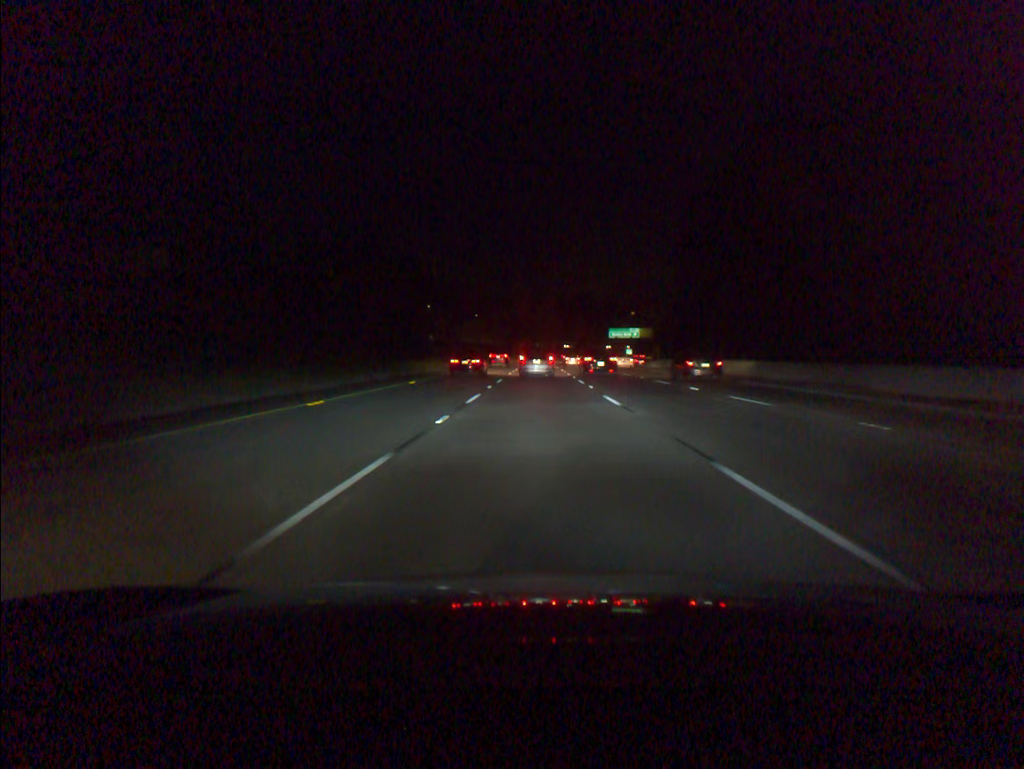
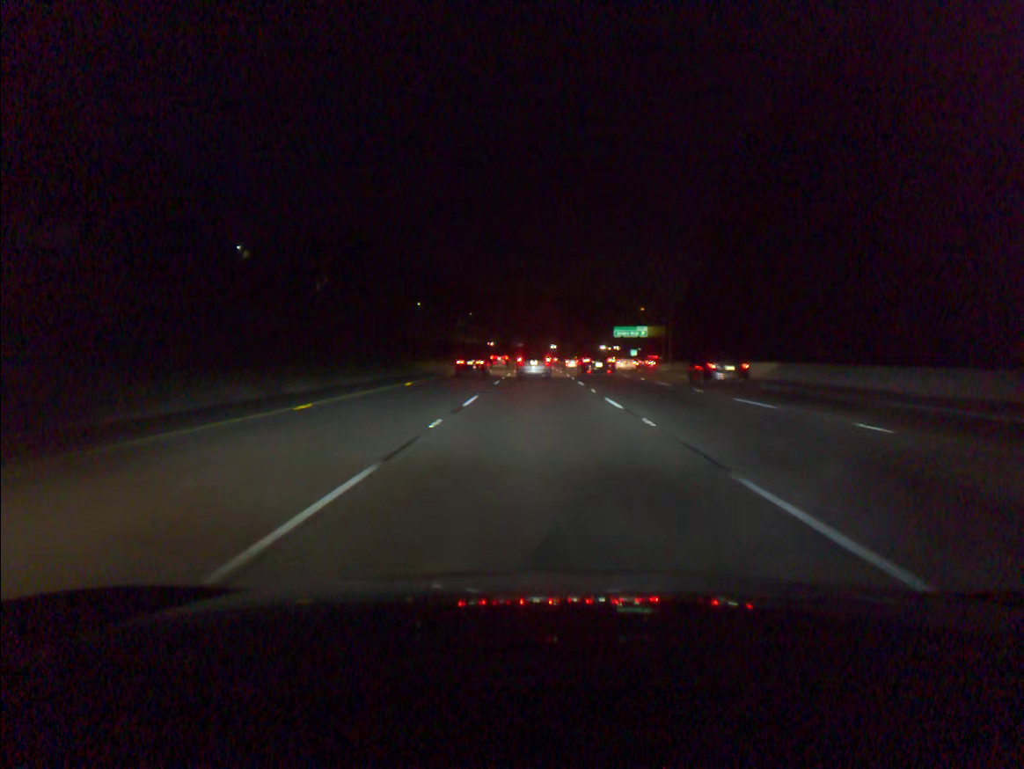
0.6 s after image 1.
(0.0, +15.3) m; 0°
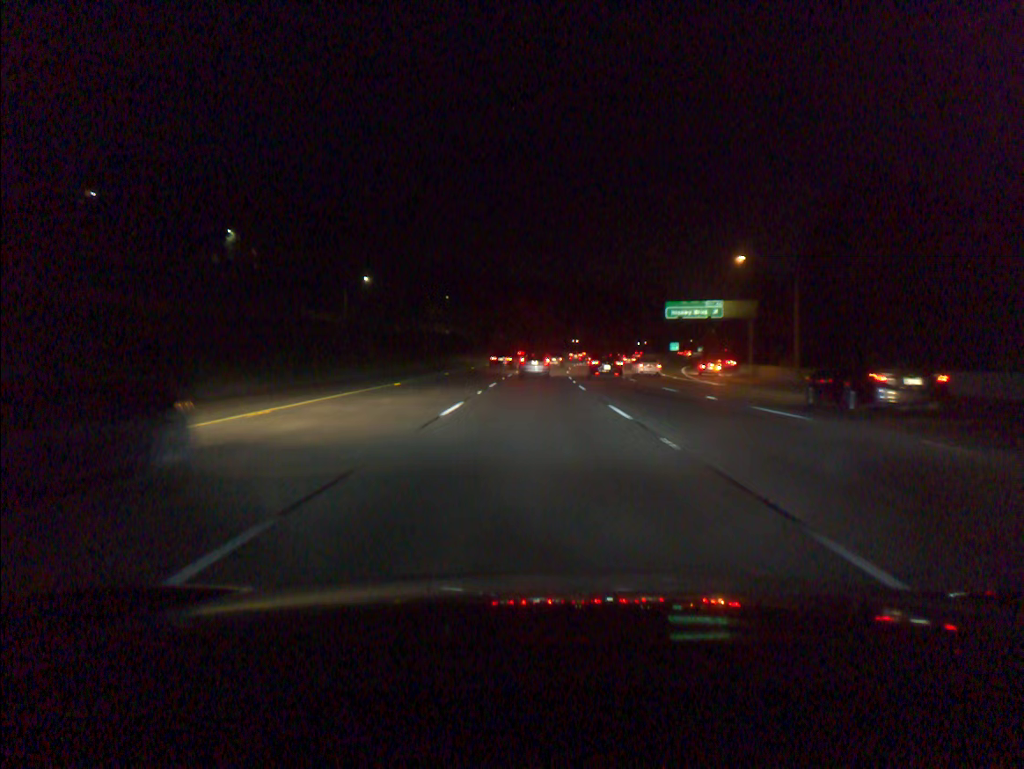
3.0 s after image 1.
(+0.3, +61.1) m; 0°
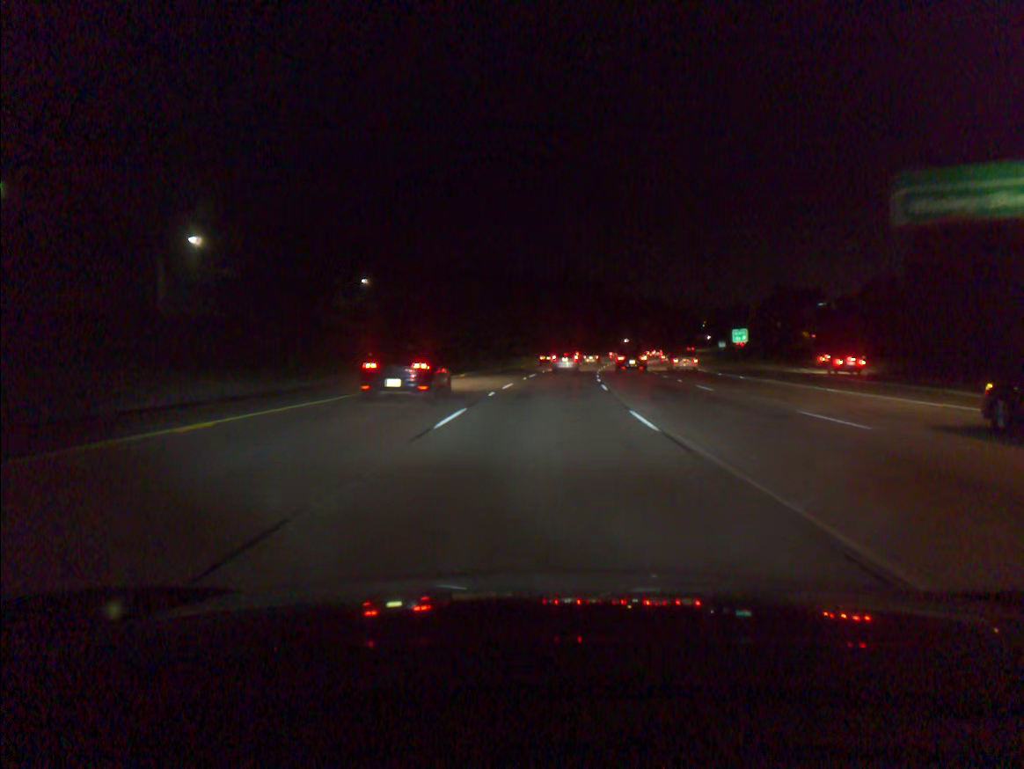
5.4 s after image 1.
(+0.7, +61.1) m; +2°
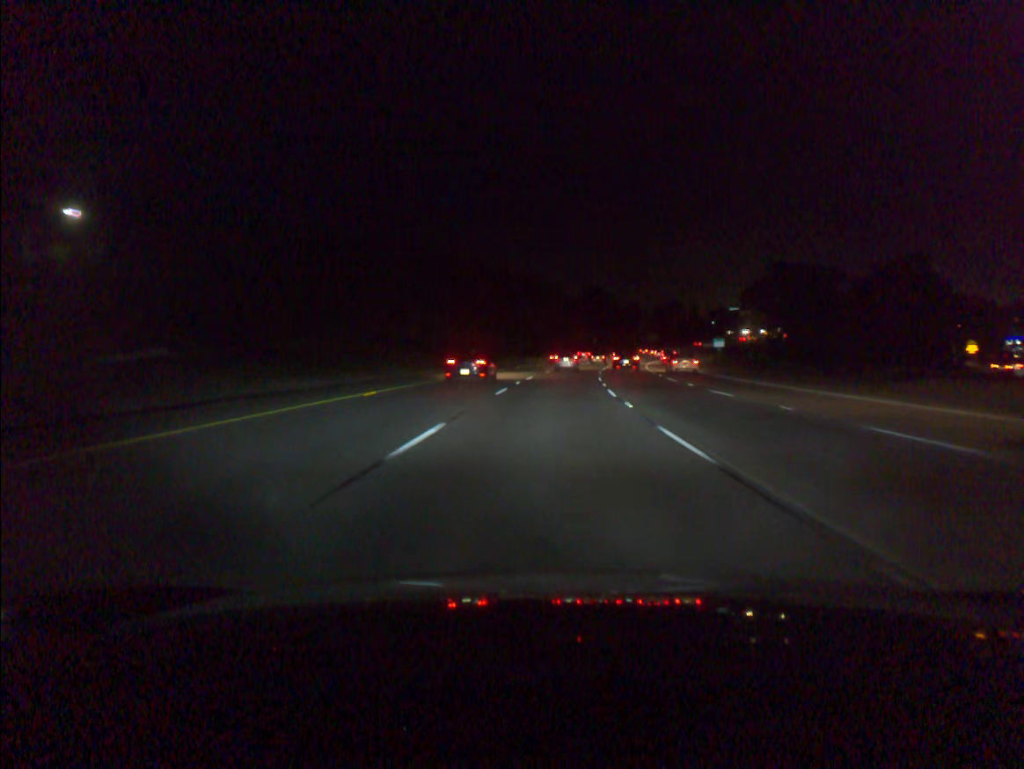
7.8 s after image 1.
(+3.1, +62.0) m; +6°
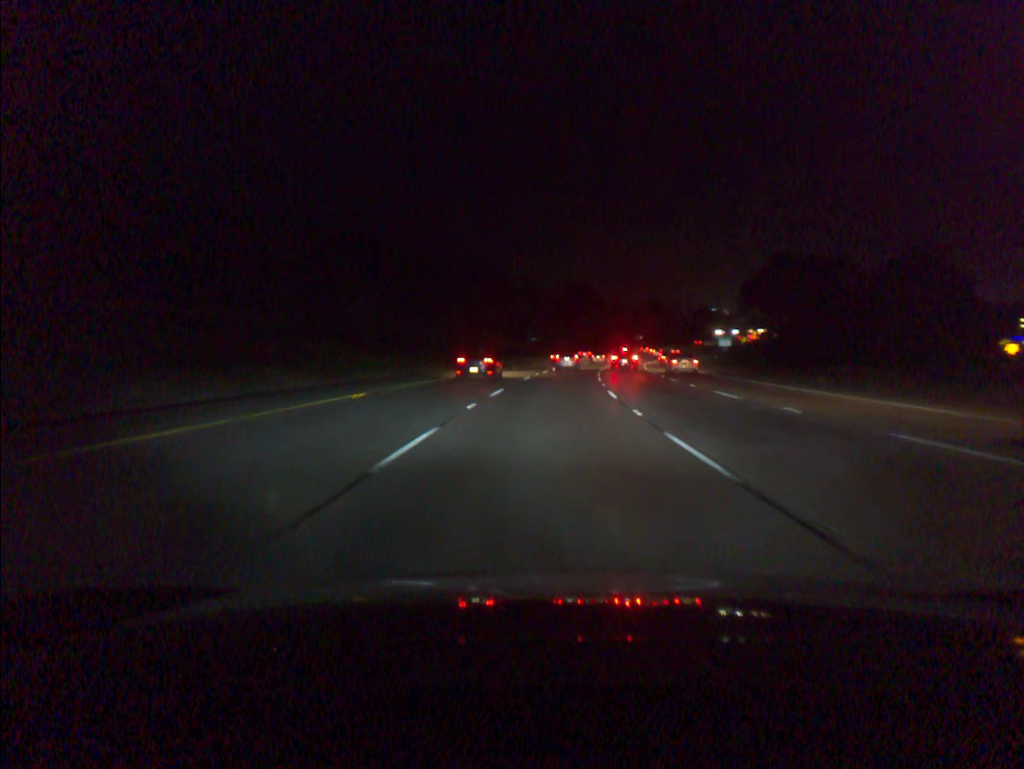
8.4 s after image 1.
(+0.2, +15.8) m; +2°
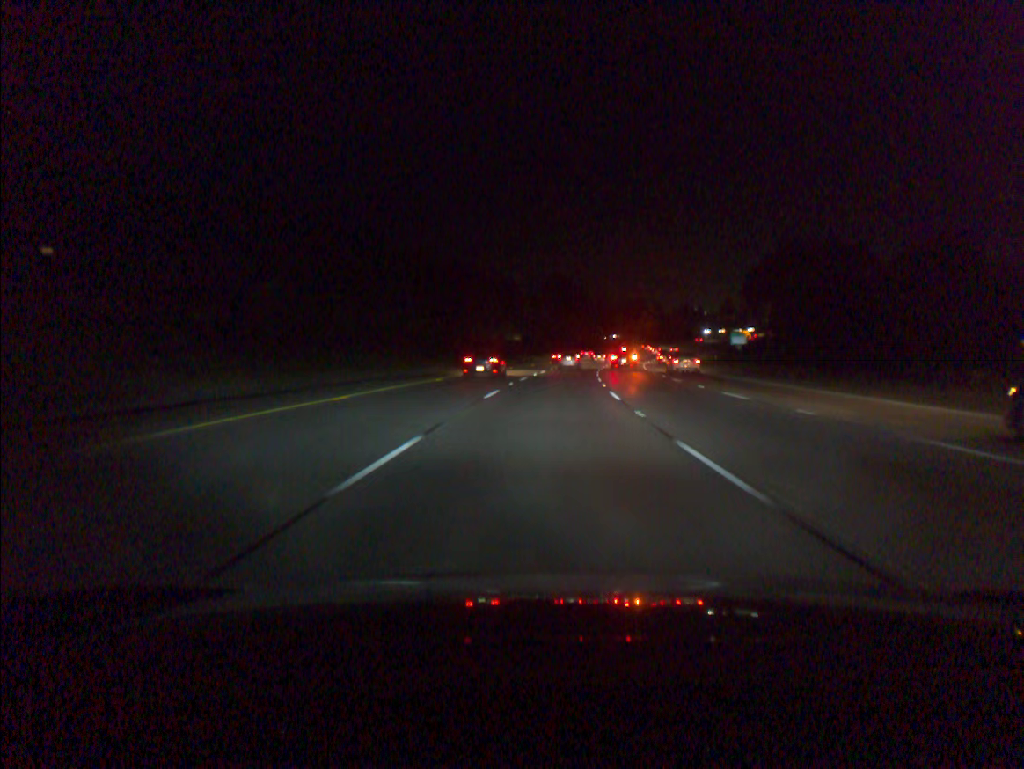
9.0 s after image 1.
(+0.2, +15.9) m; +2°
